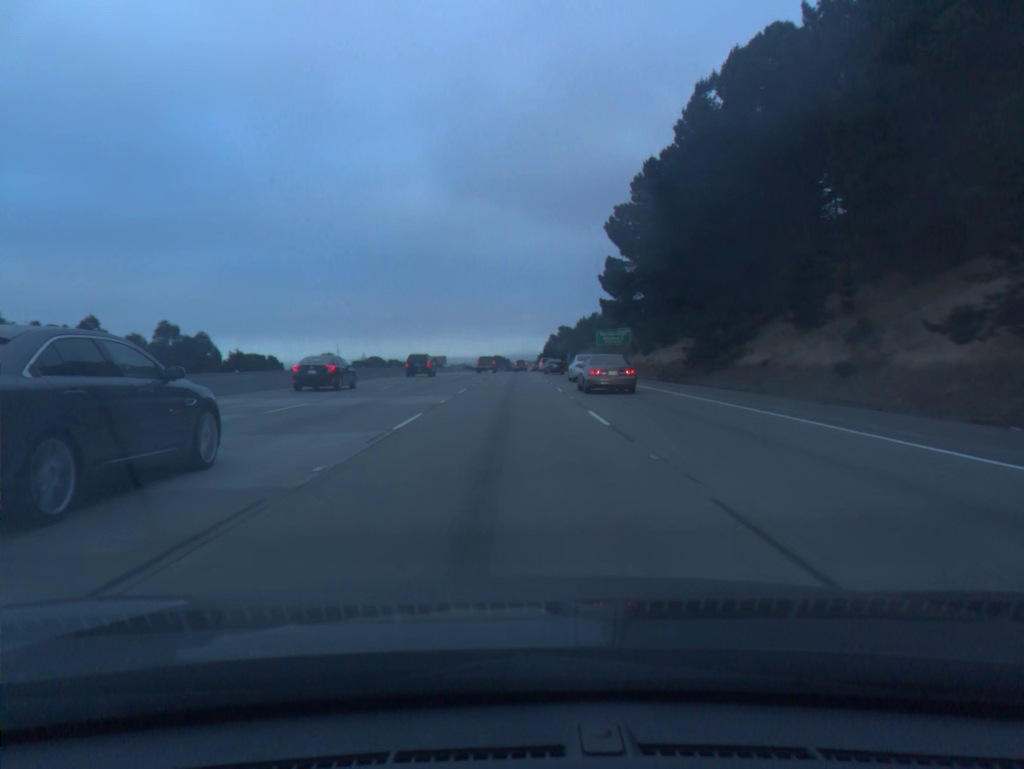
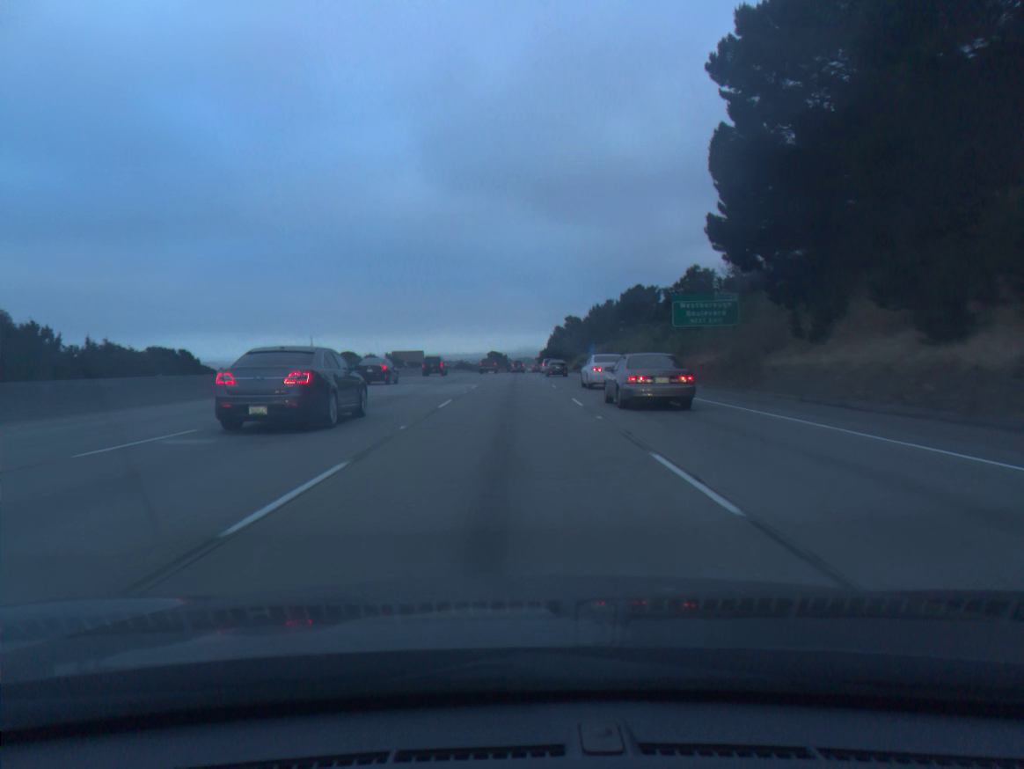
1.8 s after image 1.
(-0.1, +52.0) m; 0°
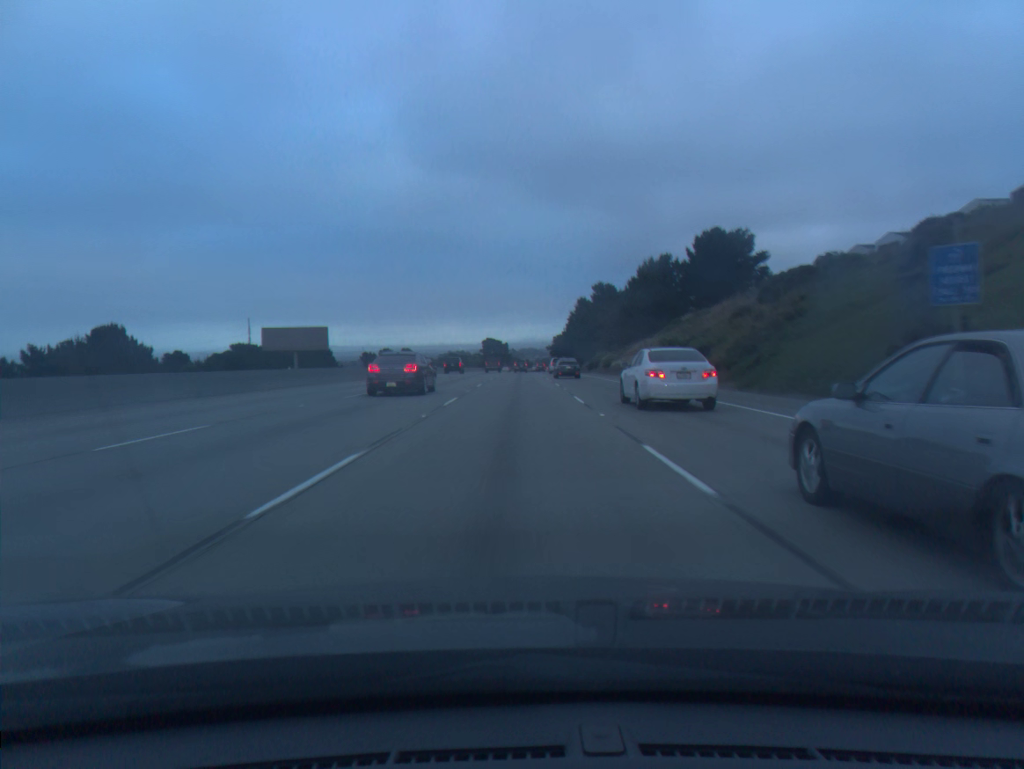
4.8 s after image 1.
(-0.1, +87.2) m; 0°
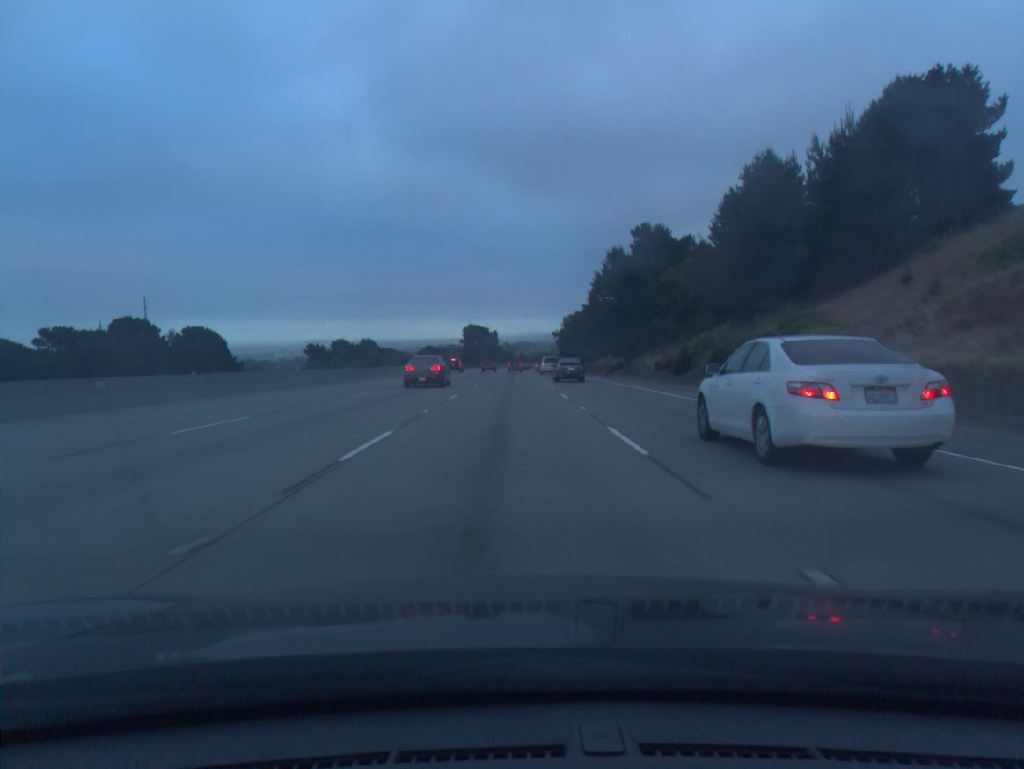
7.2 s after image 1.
(+0.3, +70.4) m; 0°
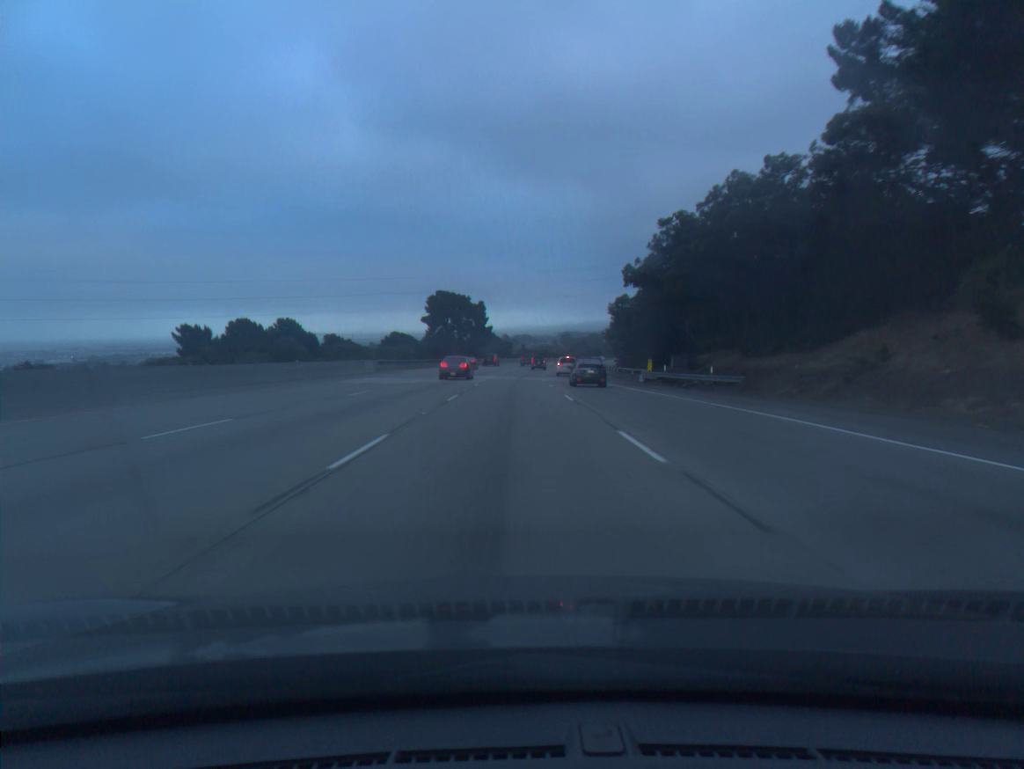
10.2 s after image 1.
(-0.5, +88.5) m; 0°
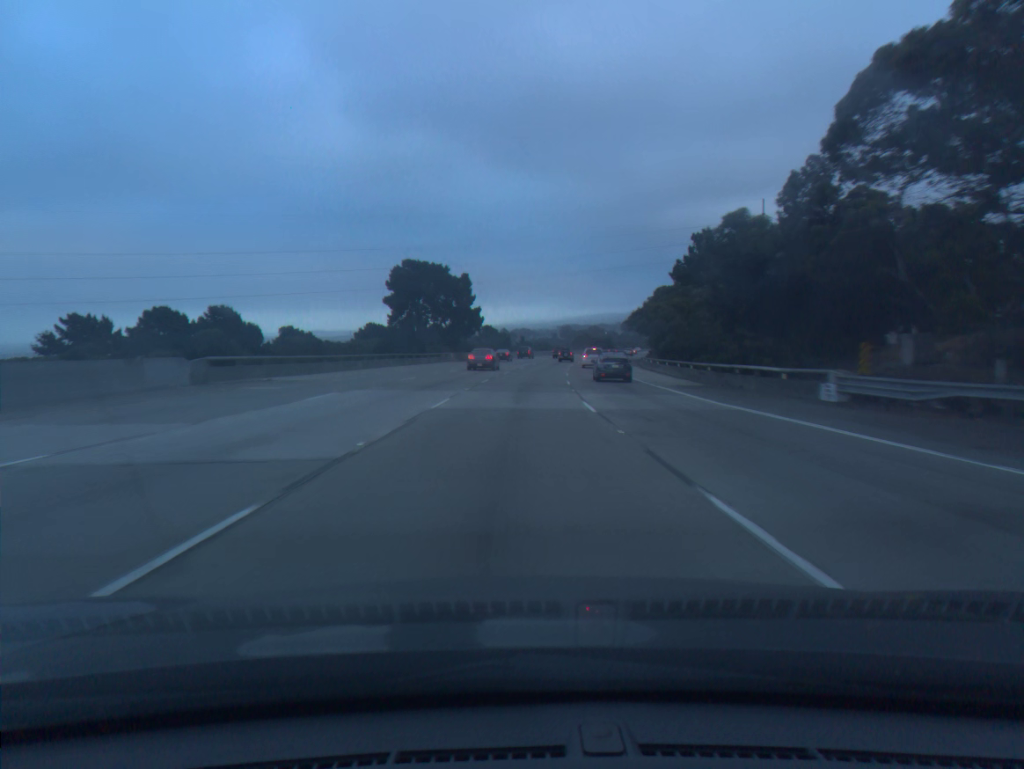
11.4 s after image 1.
(0.0, +35.4) m; 0°
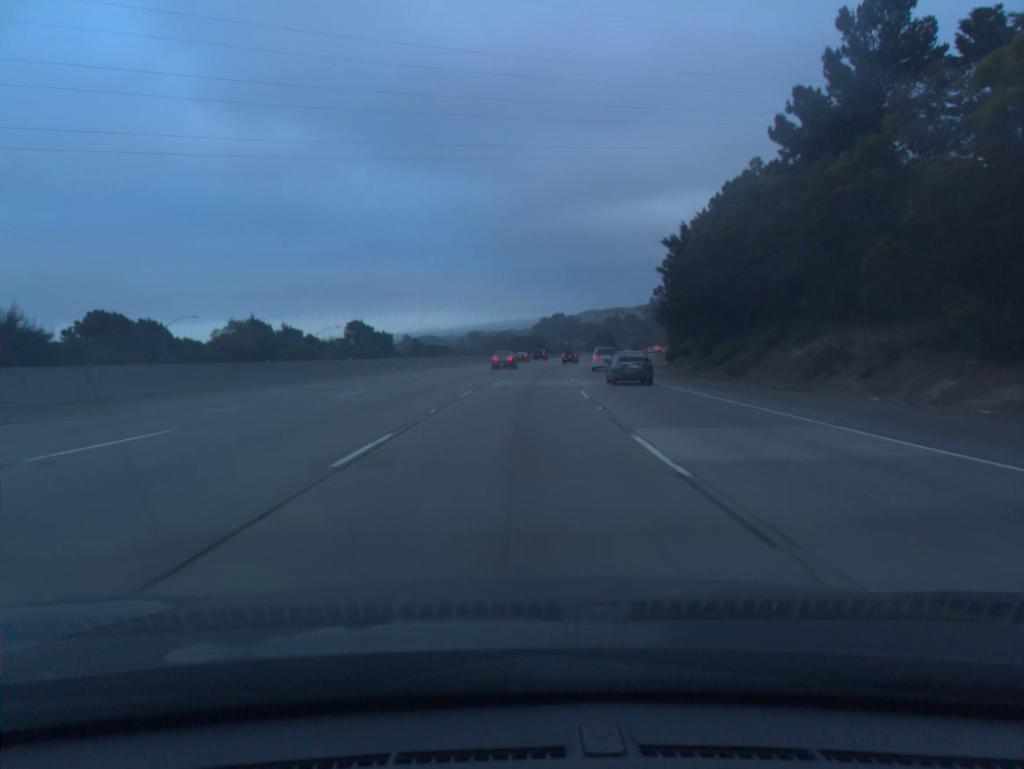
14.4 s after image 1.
(+4.3, +88.2) m; +6°
